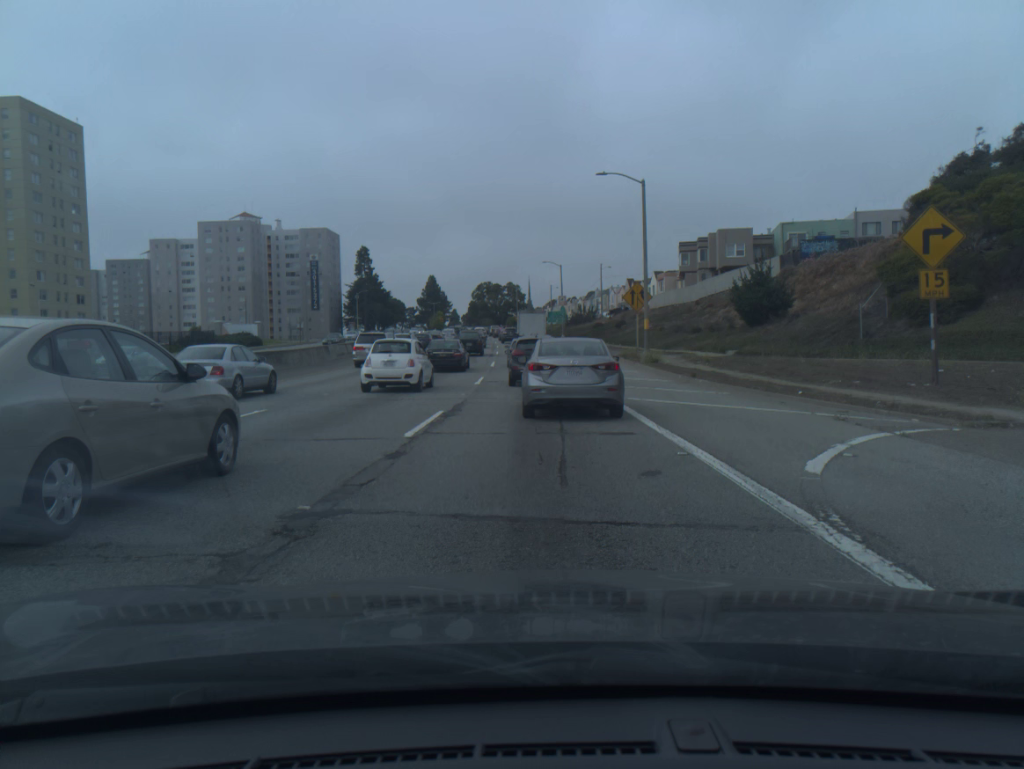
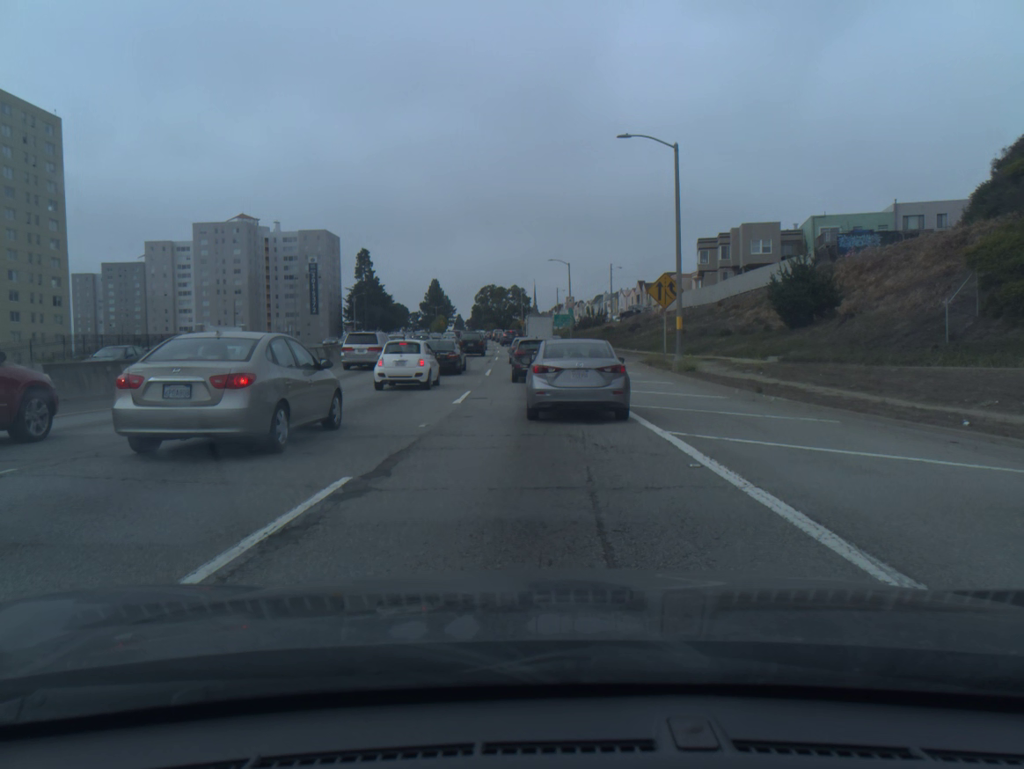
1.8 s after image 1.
(-0.1, +7.8) m; -1°
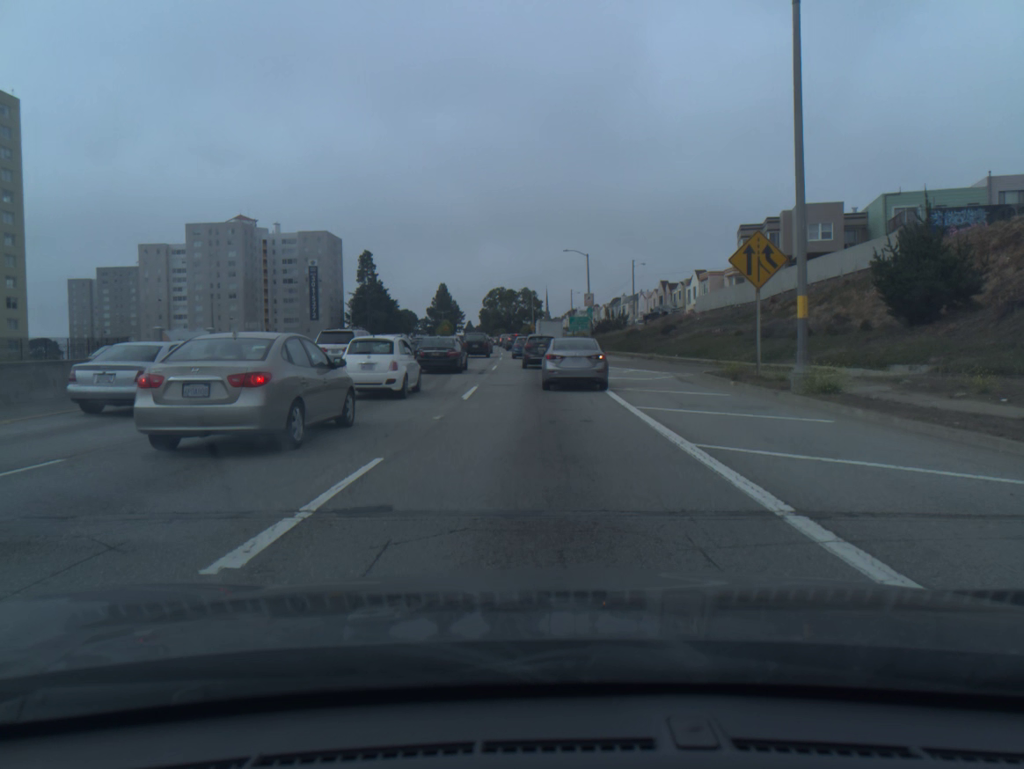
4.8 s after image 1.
(0.0, +13.6) m; -1°
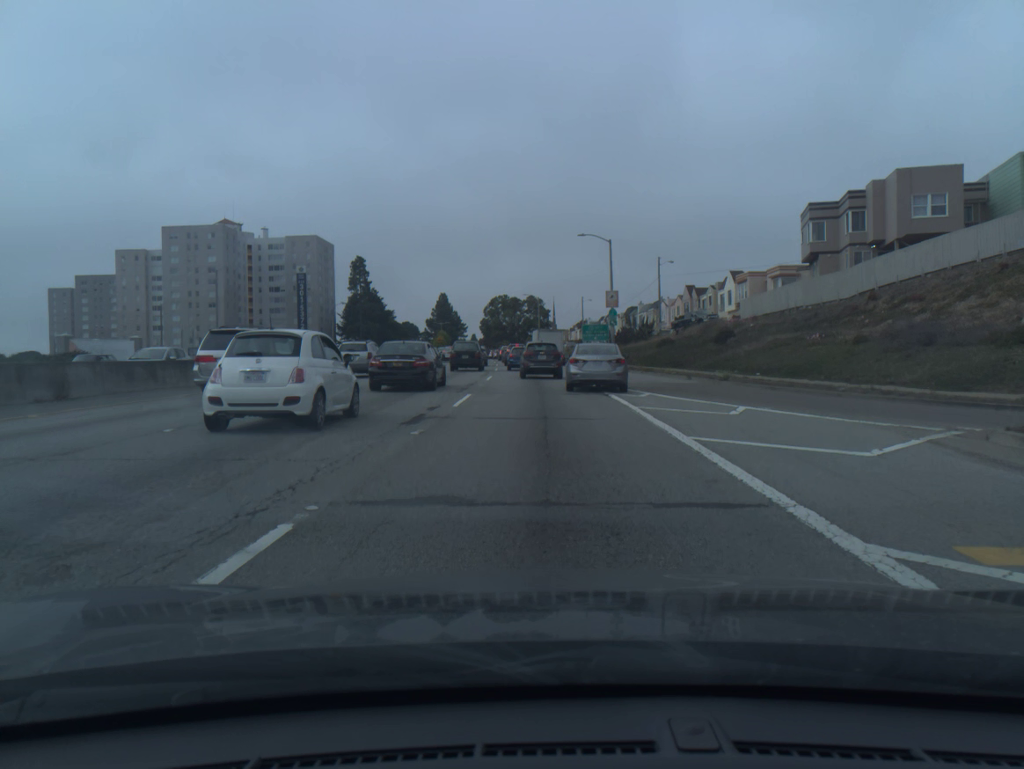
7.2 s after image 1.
(0.0, +17.3) m; 0°
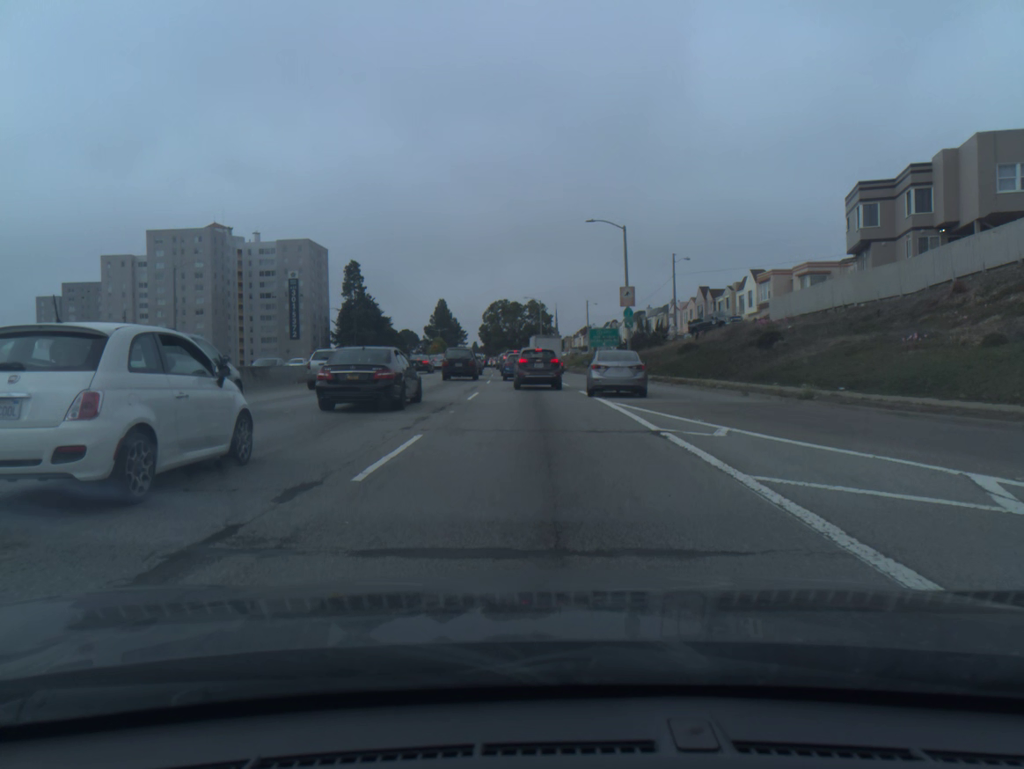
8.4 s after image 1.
(0.0, +9.0) m; 0°
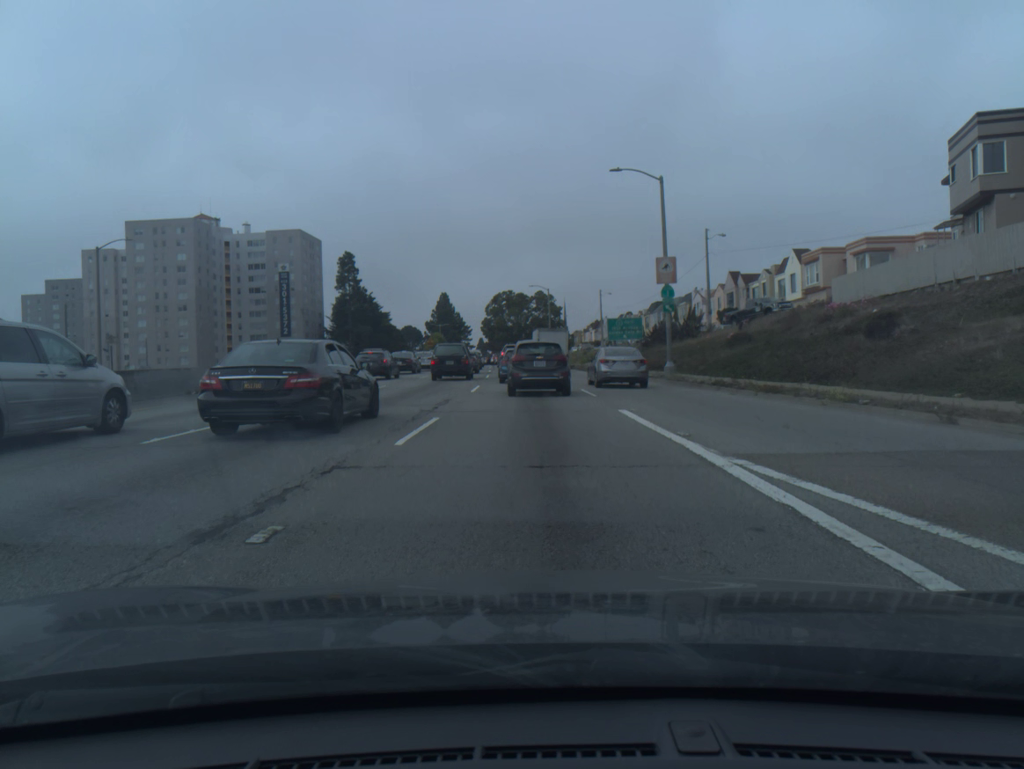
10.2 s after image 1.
(-0.1, +11.9) m; -1°
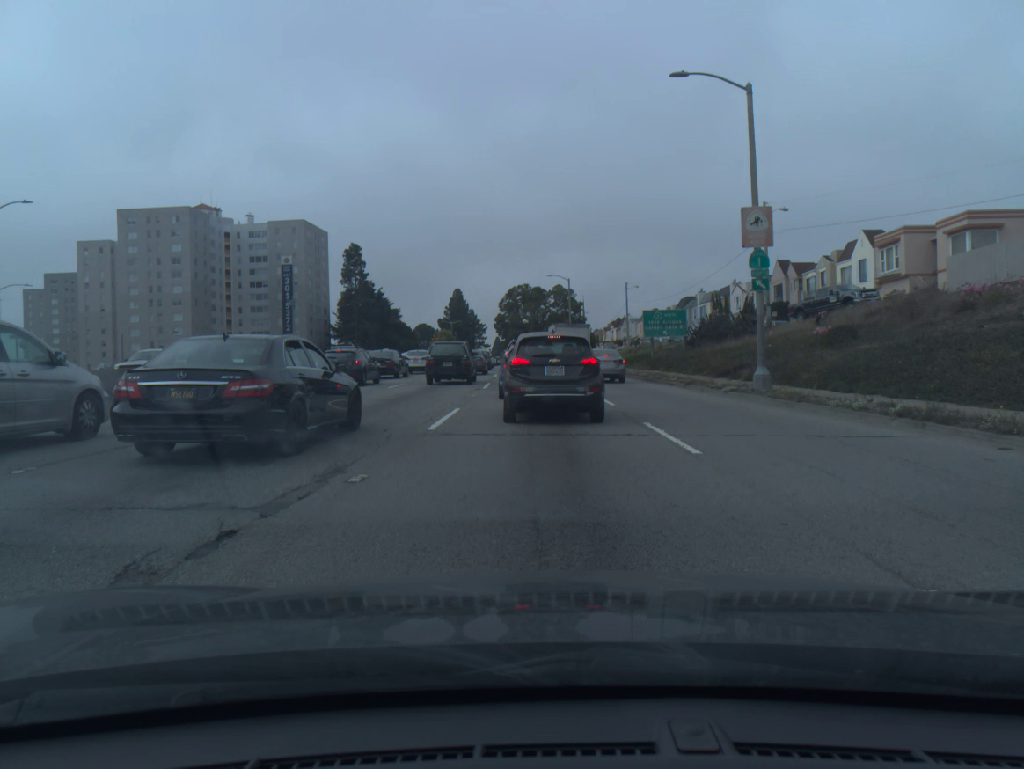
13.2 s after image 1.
(-0.1, +12.5) m; -1°
